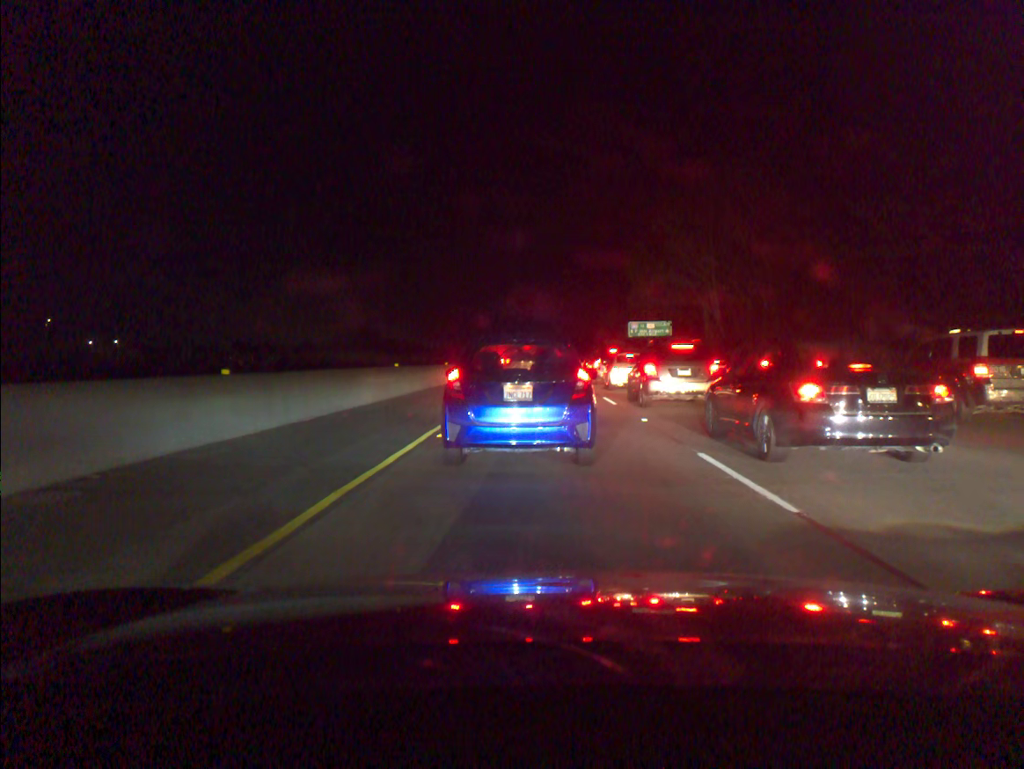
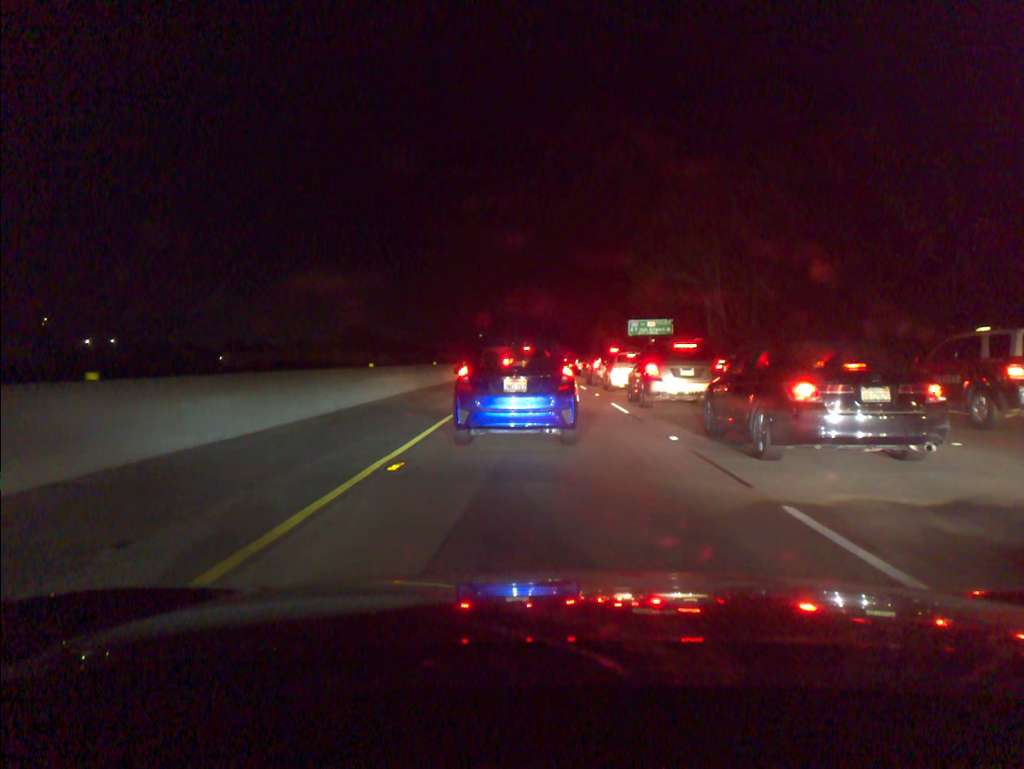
(0.0, +3.6) m; +1°
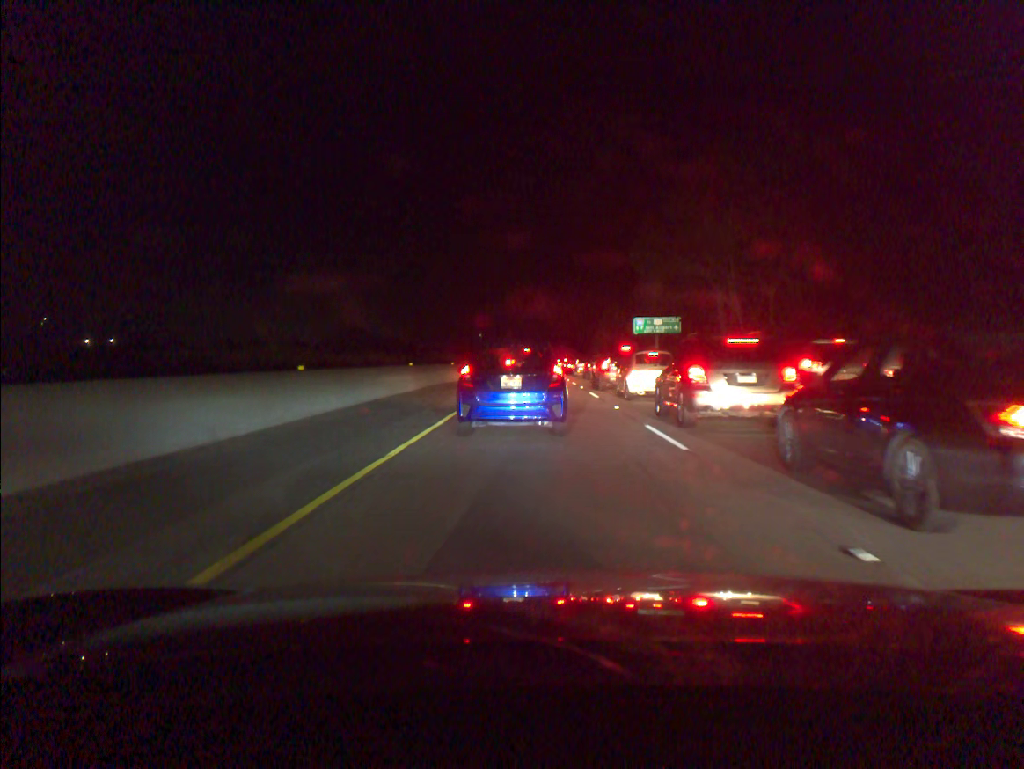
(0.0, +6.8) m; 0°
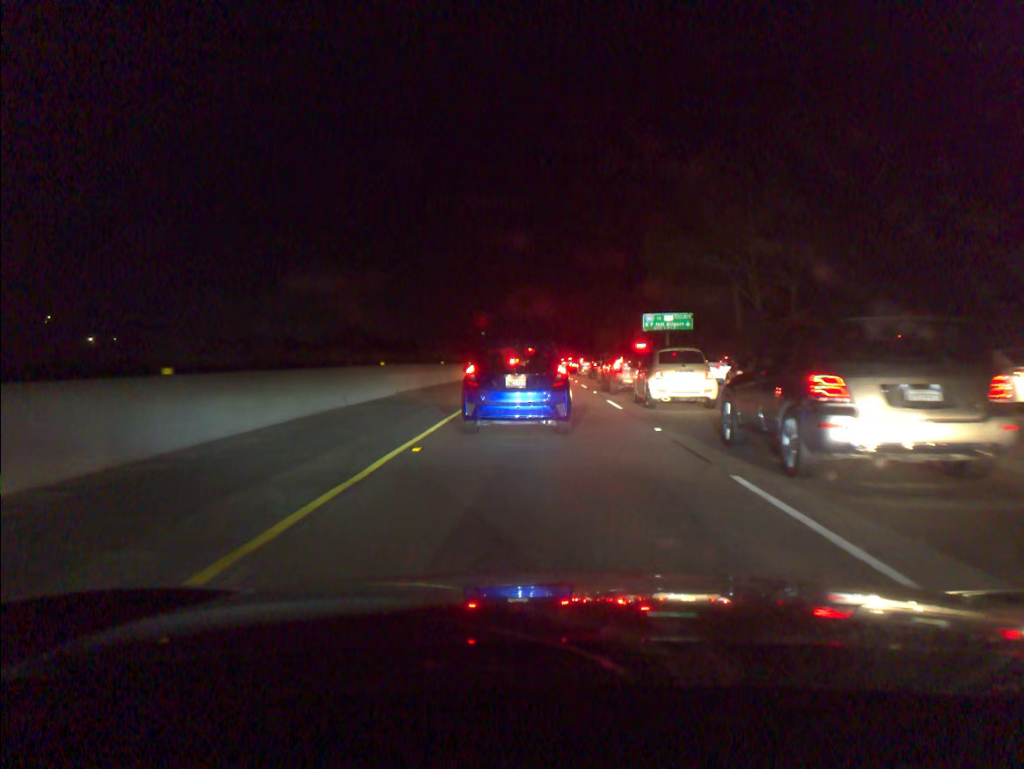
(-0.1, +6.1) m; 0°
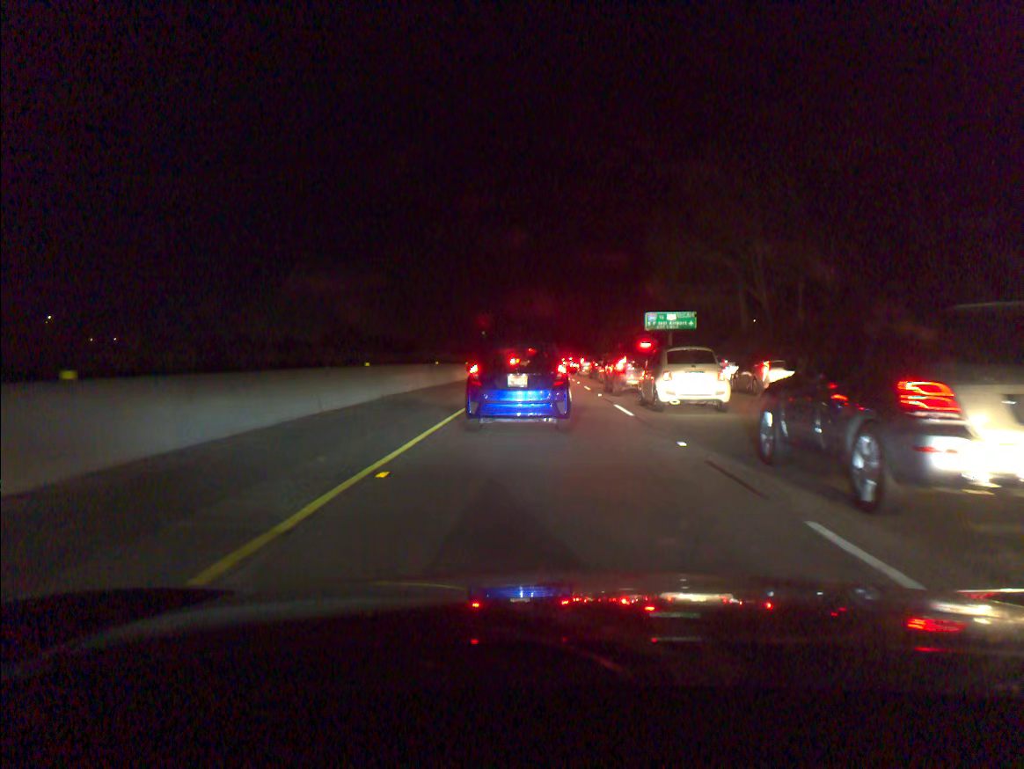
(0.0, +2.2) m; 0°
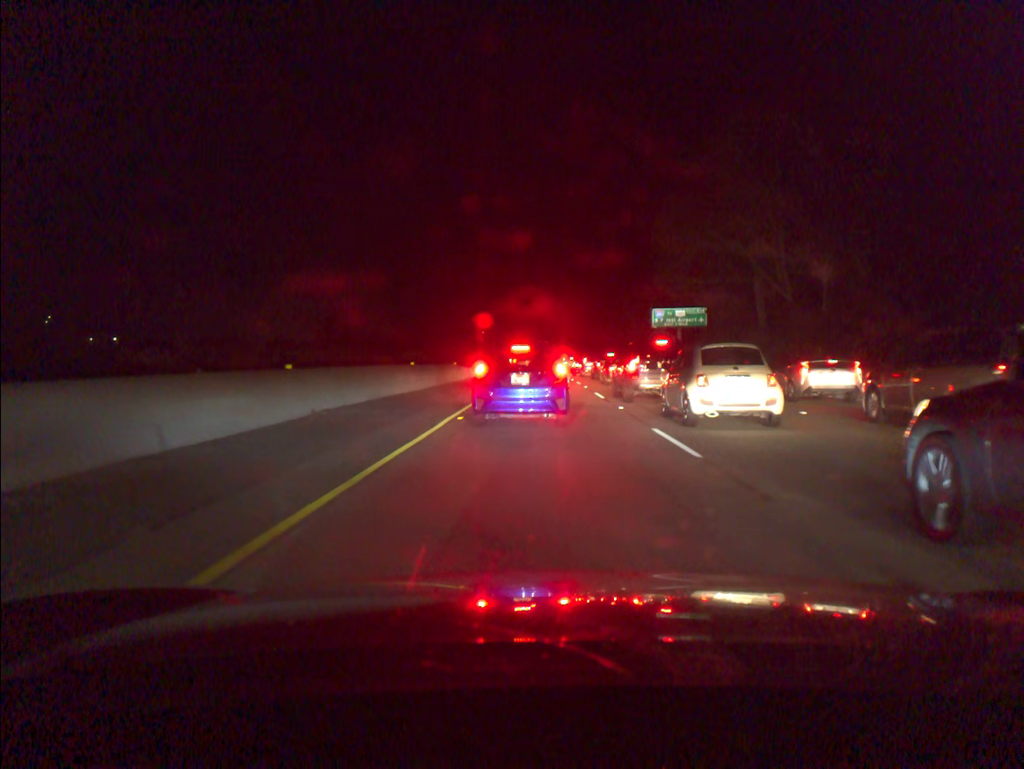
(0.0, +7.0) m; 0°
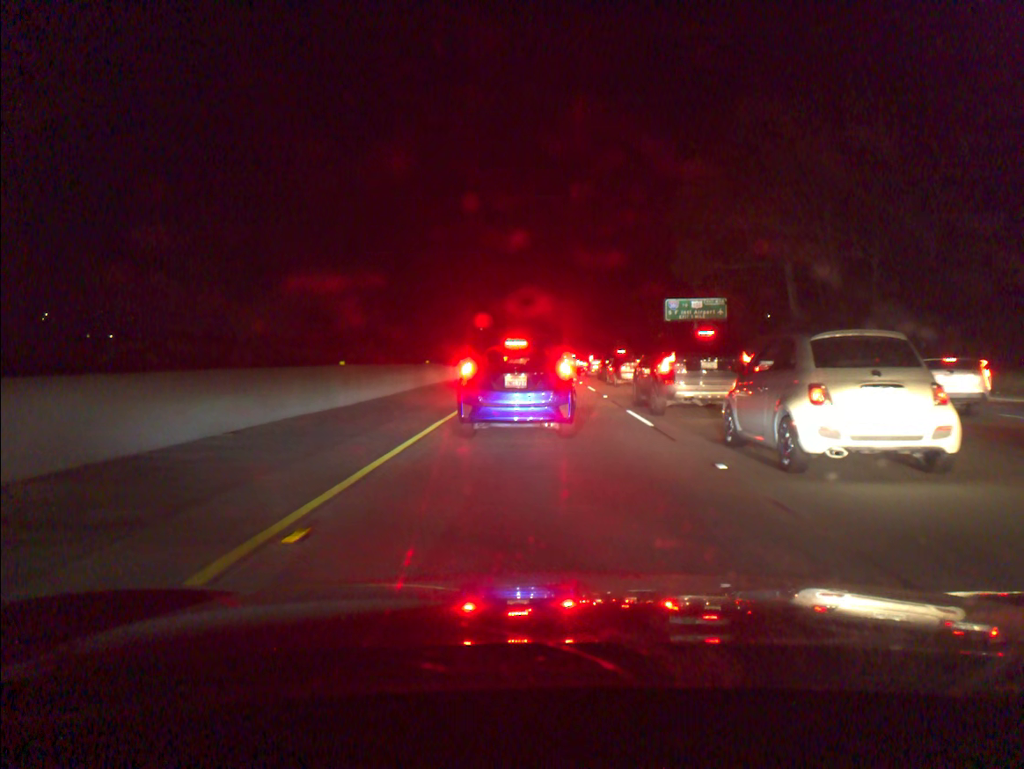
(0.0, +10.5) m; 0°
